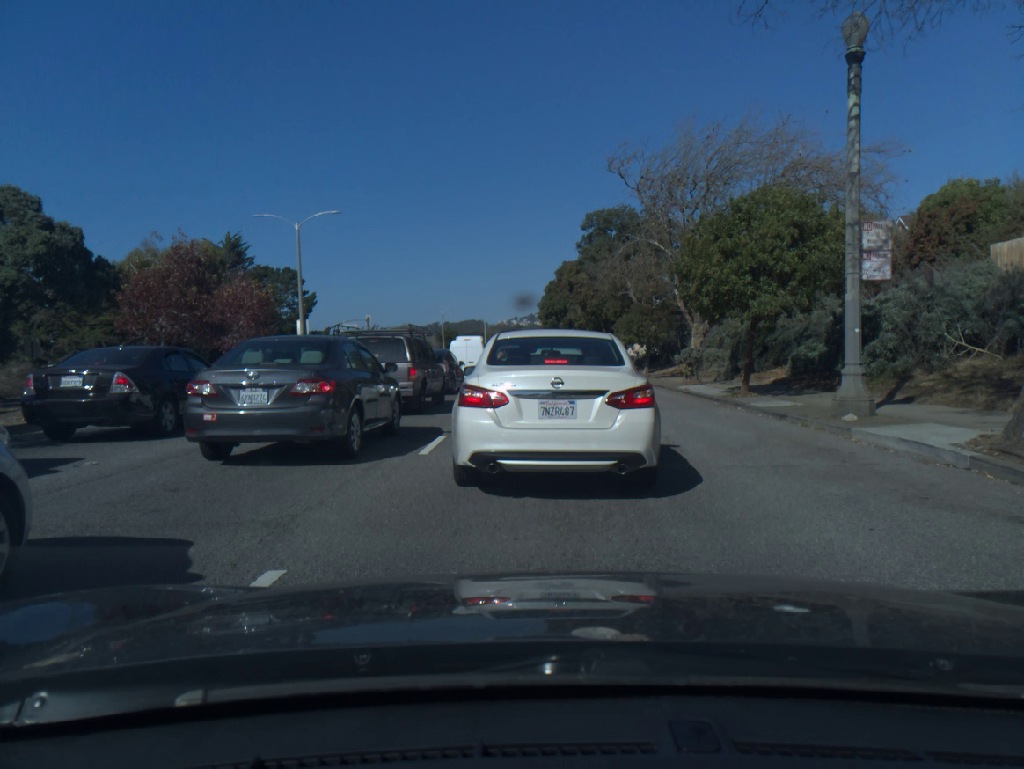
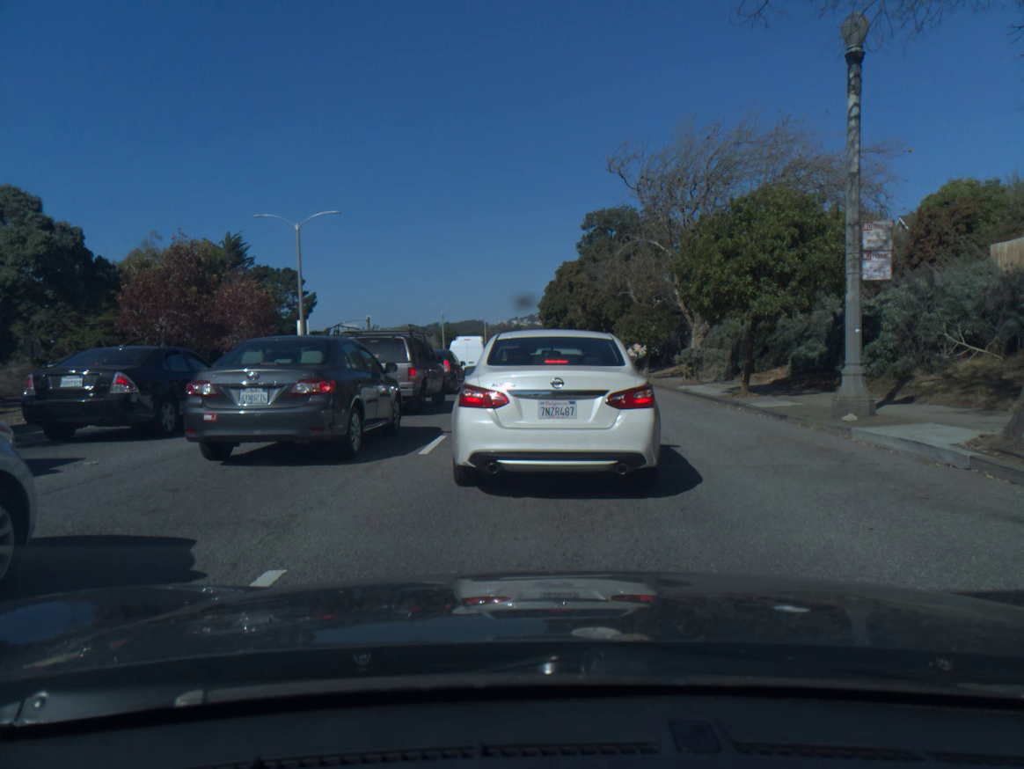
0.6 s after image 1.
(0.0, 0.0) m; 0°
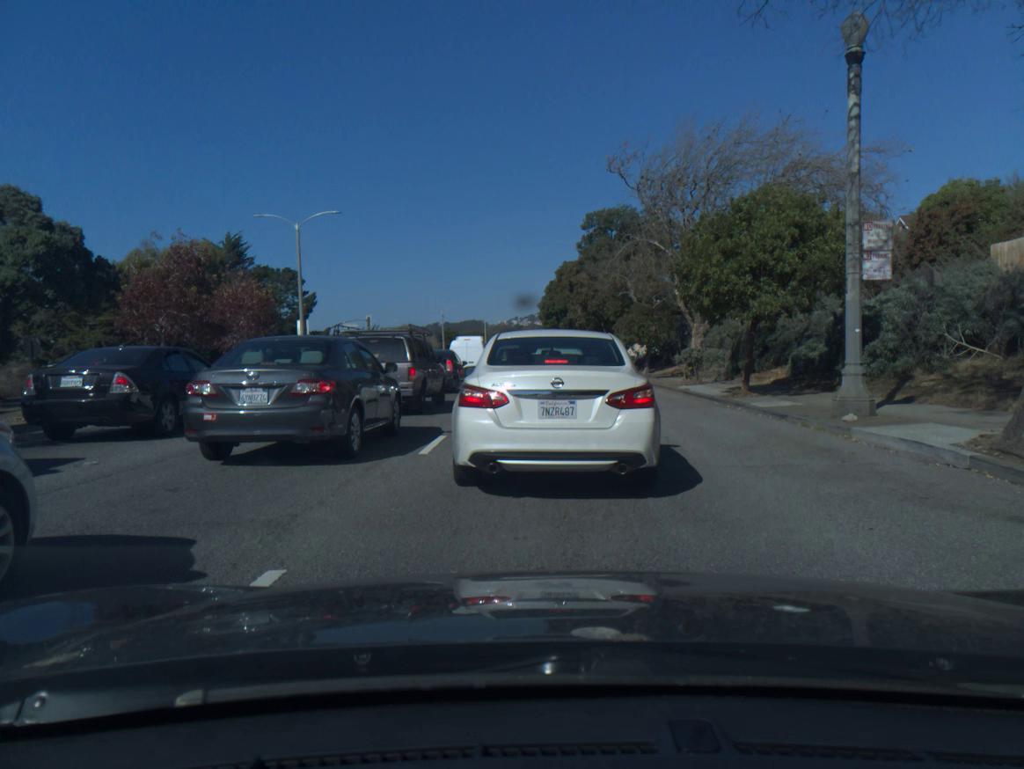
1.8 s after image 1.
(0.0, 0.0) m; 0°
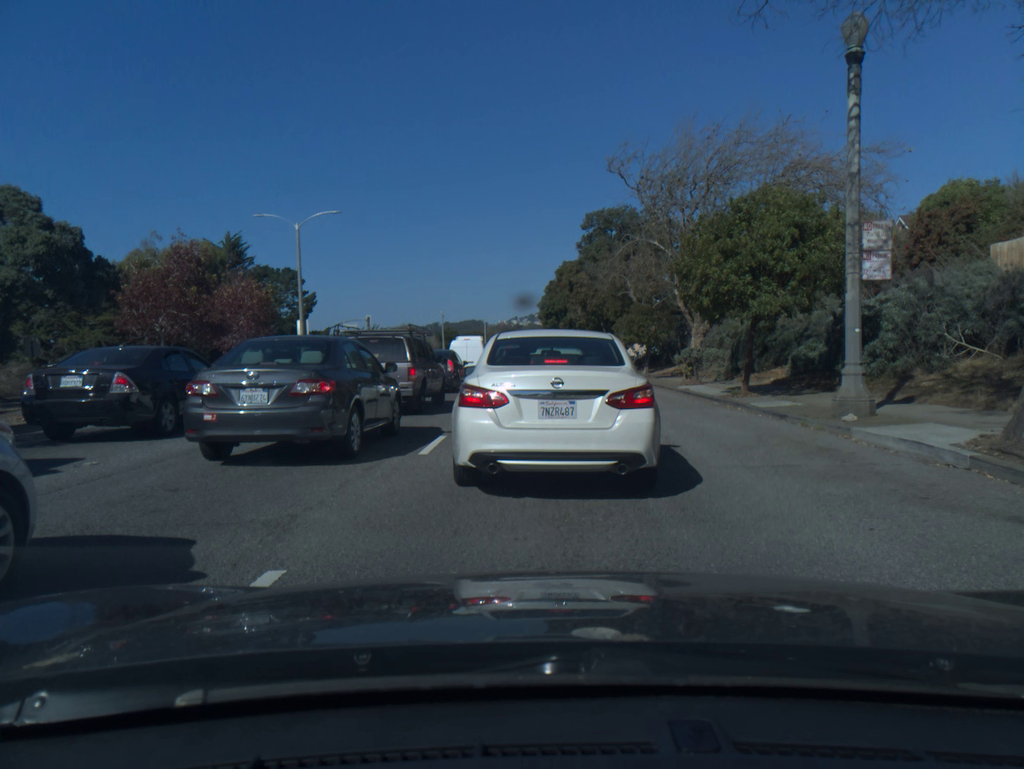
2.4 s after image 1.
(0.0, 0.0) m; 0°
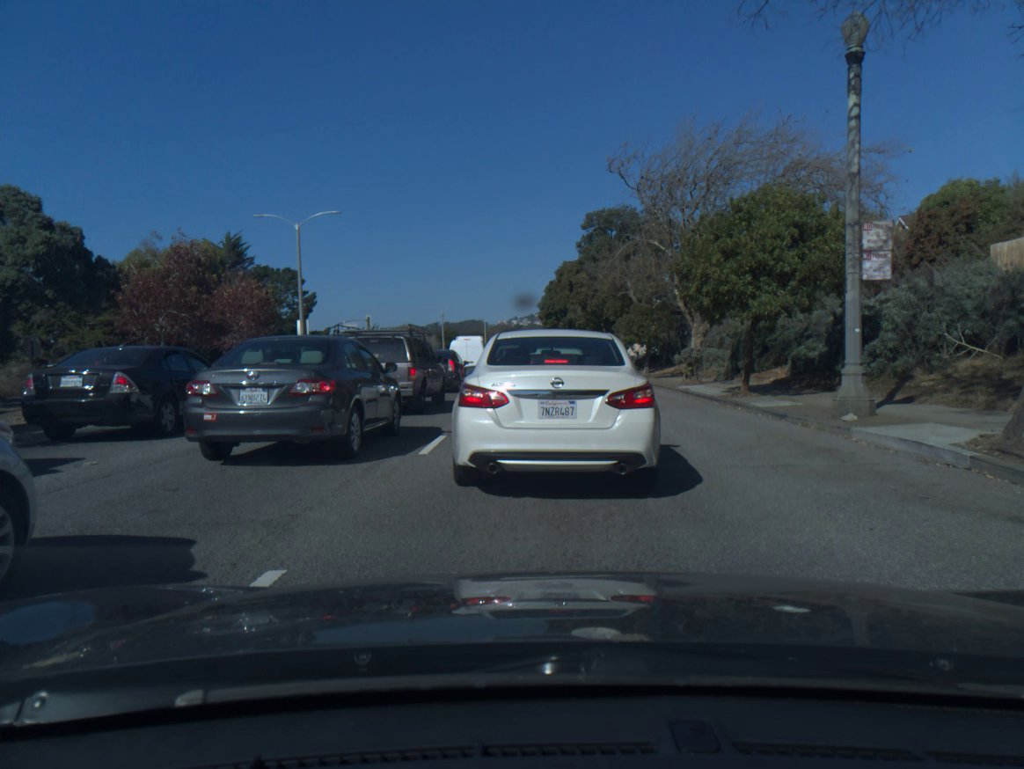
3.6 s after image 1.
(0.0, 0.0) m; 0°
